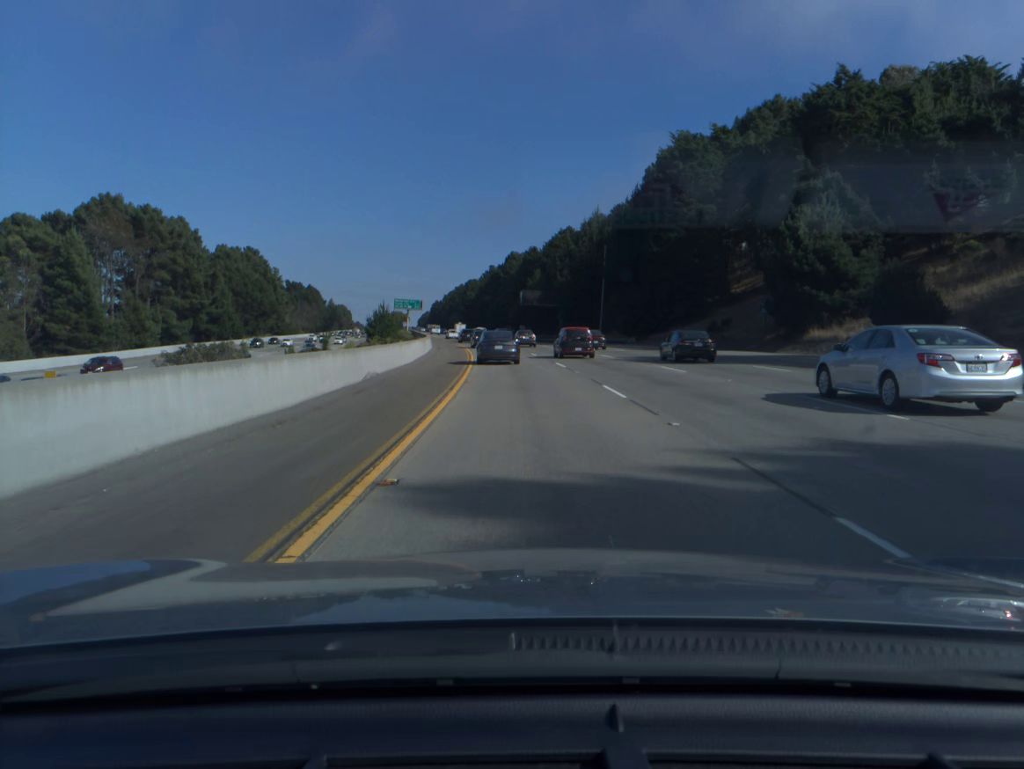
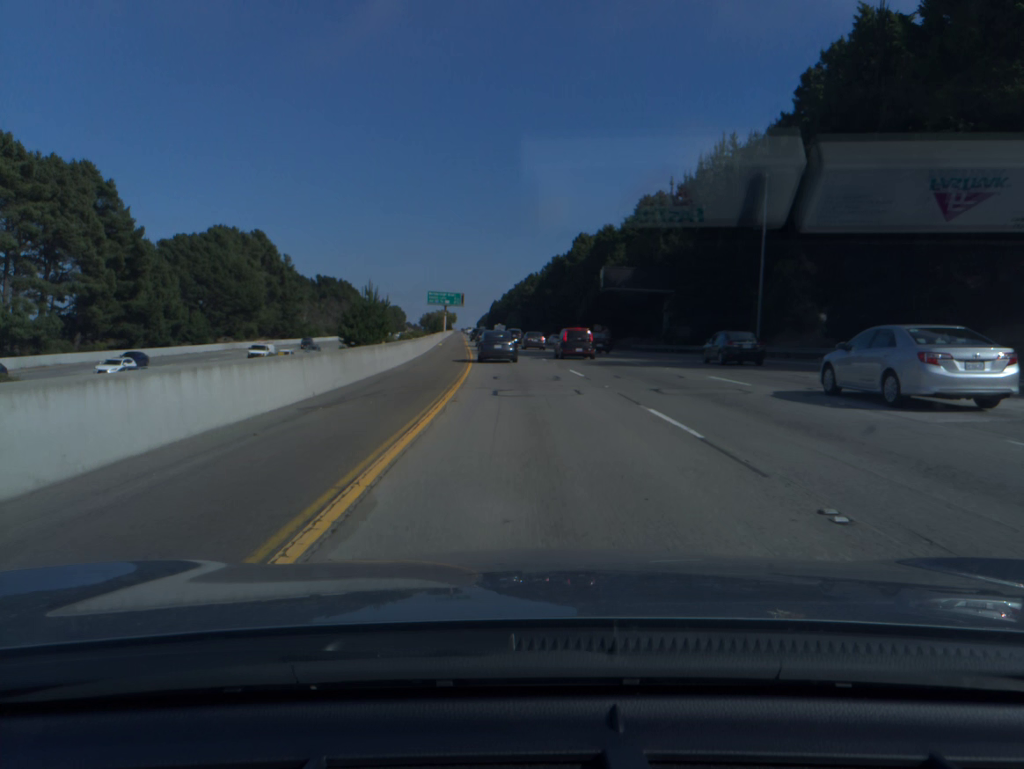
(-1.9, +49.7) m; -4°
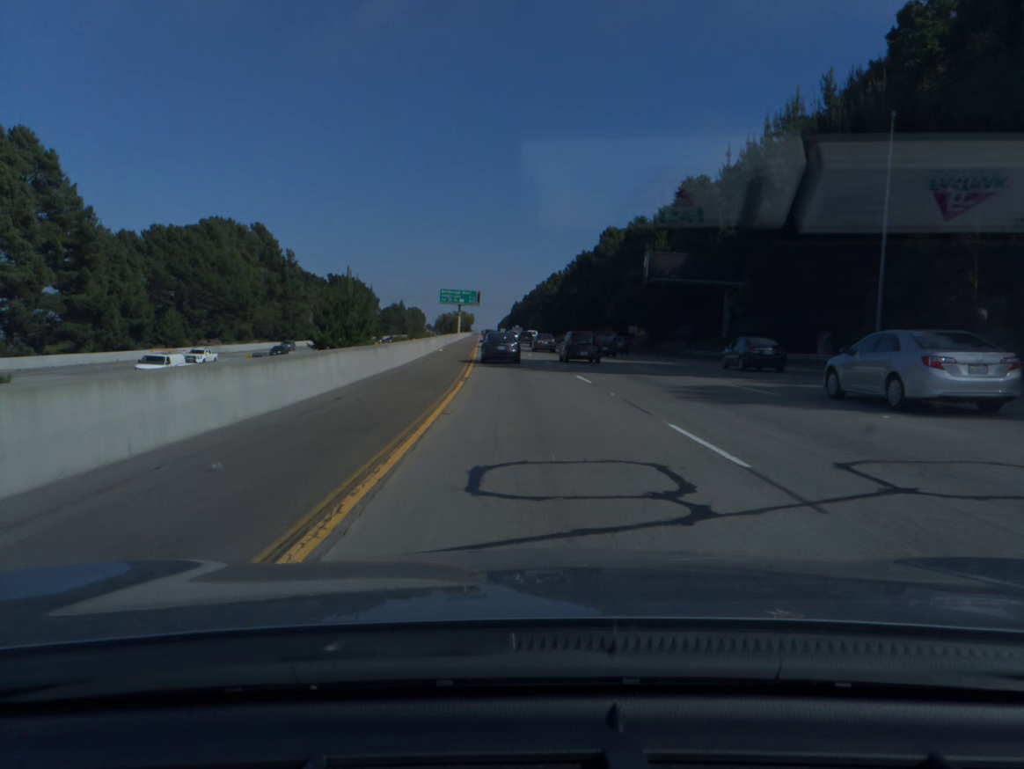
(-0.2, +16.7) m; -2°
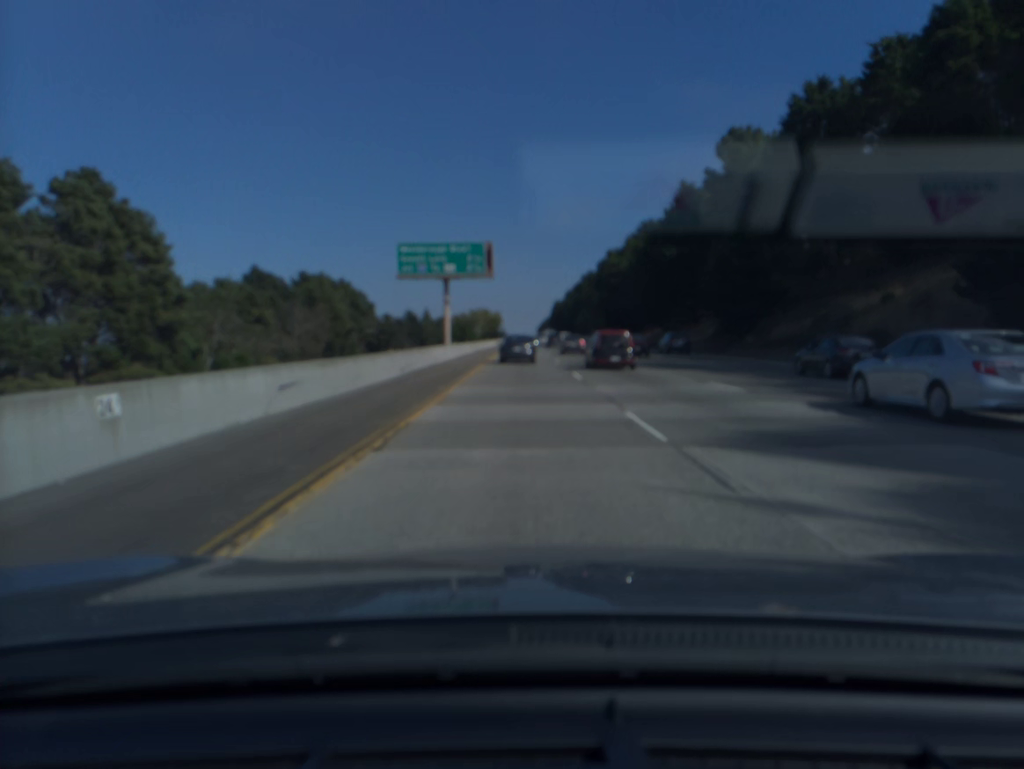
(-3.2, +85.4) m; -3°
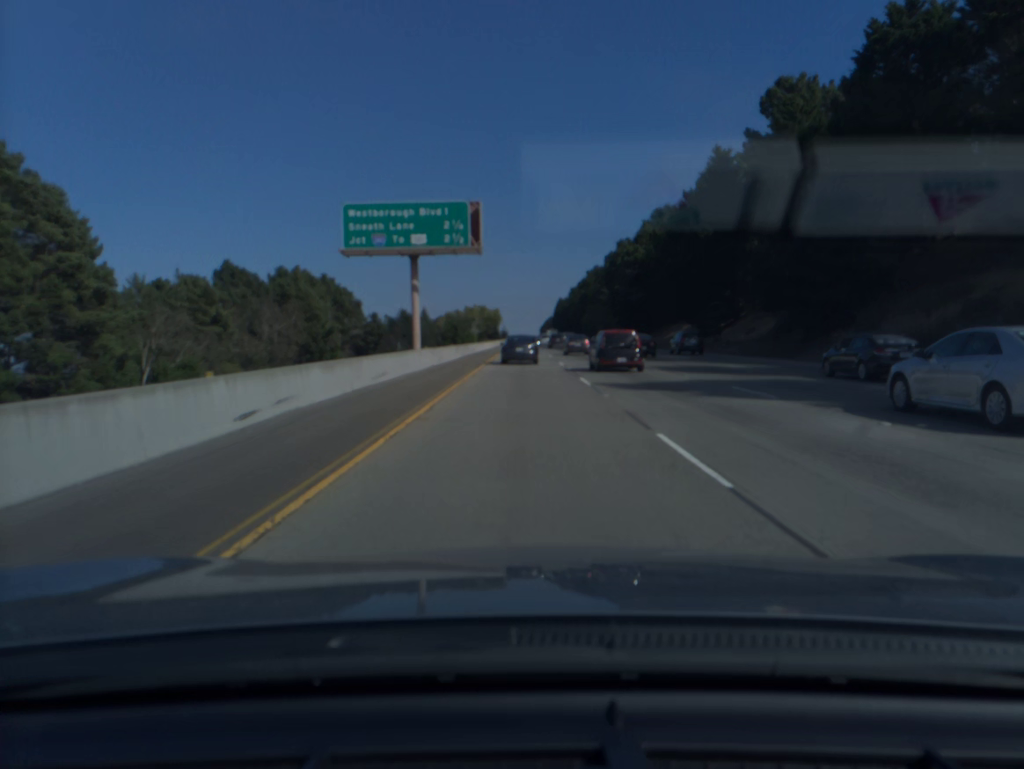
(0.0, +17.5) m; 0°
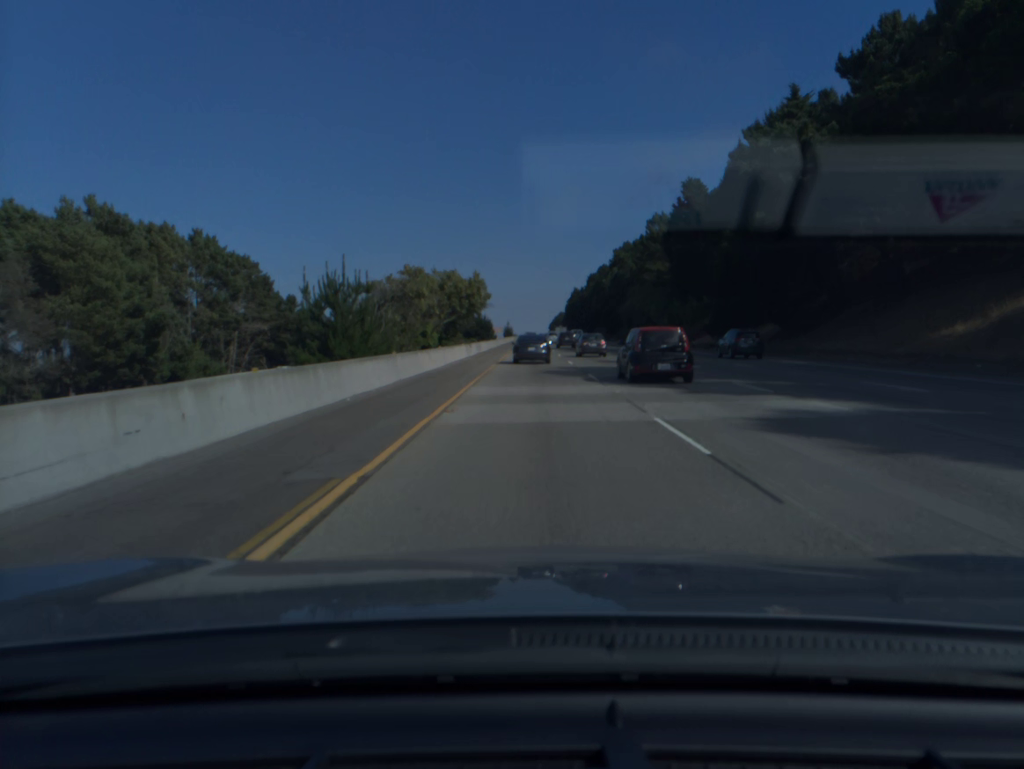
(-0.5, +71.4) m; -1°
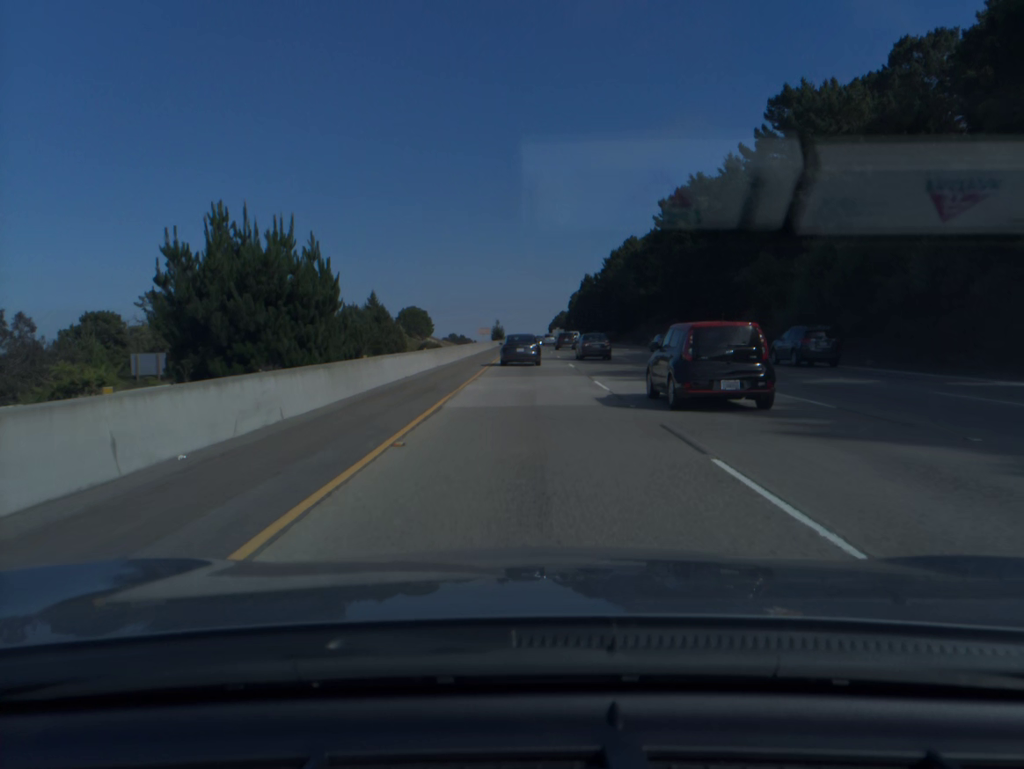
(+0.6, +91.8) m; 0°
